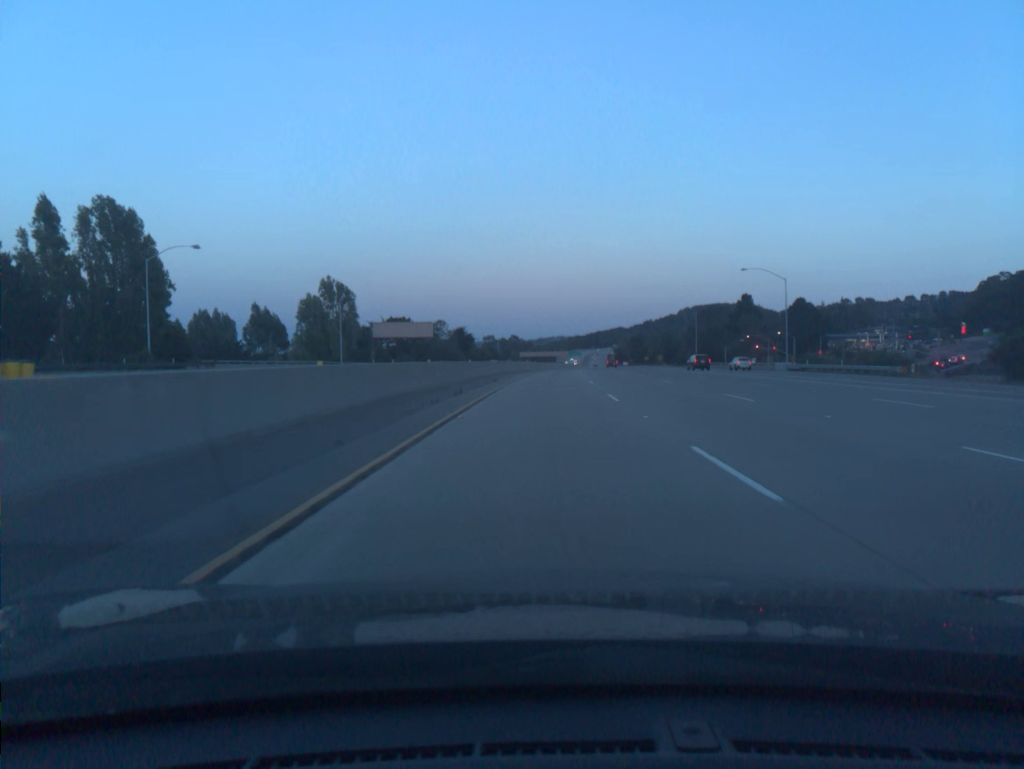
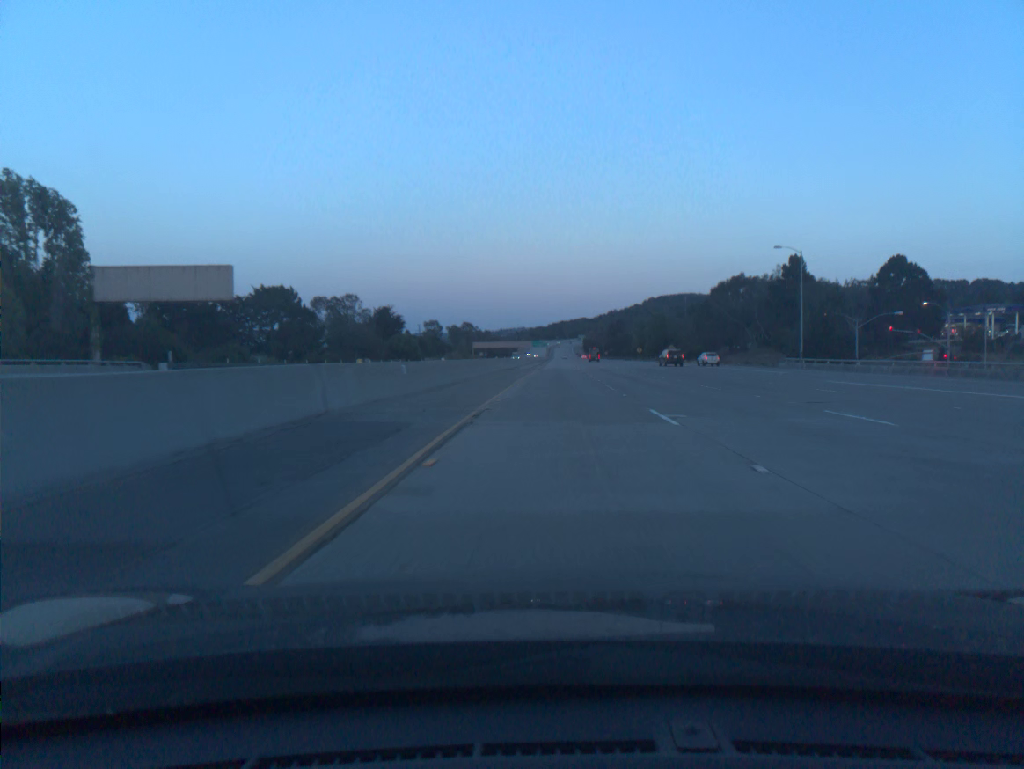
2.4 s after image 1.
(+1.7, +79.3) m; +3°
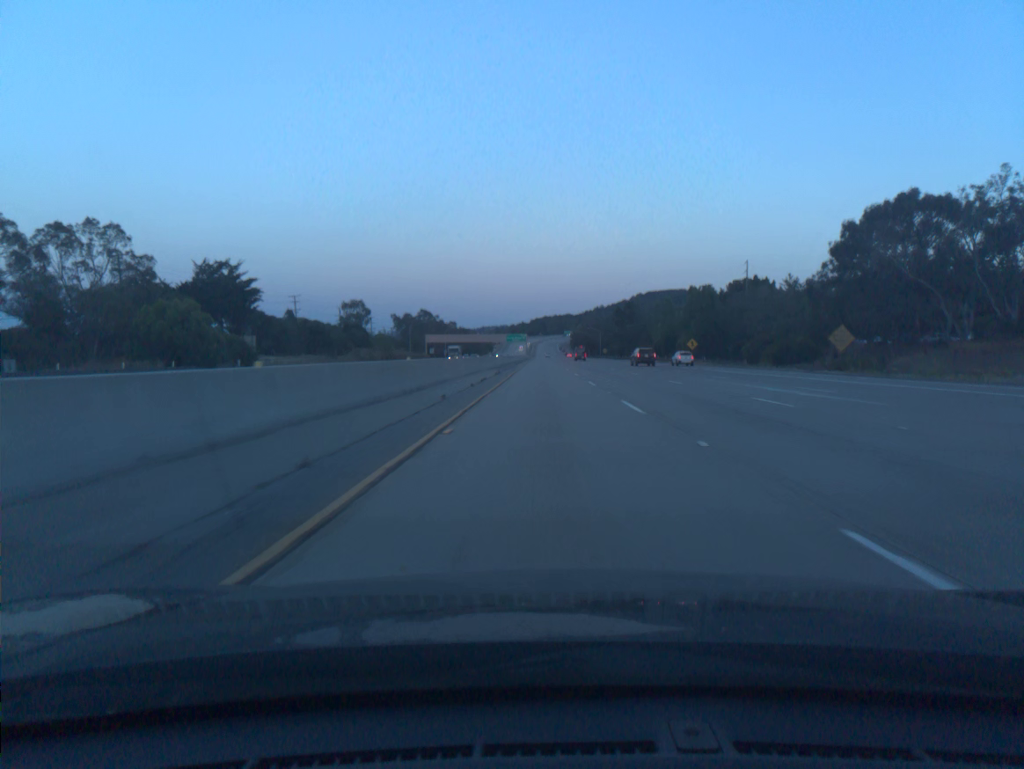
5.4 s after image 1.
(+2.2, +99.0) m; +1°
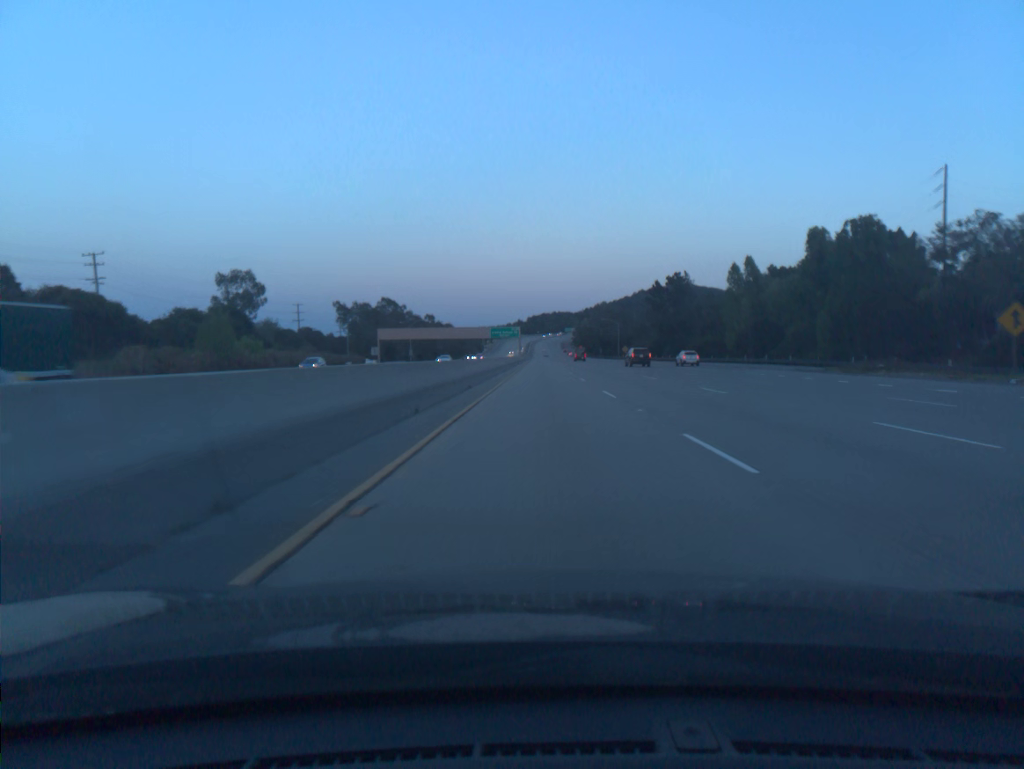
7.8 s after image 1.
(-0.1, +79.0) m; 0°
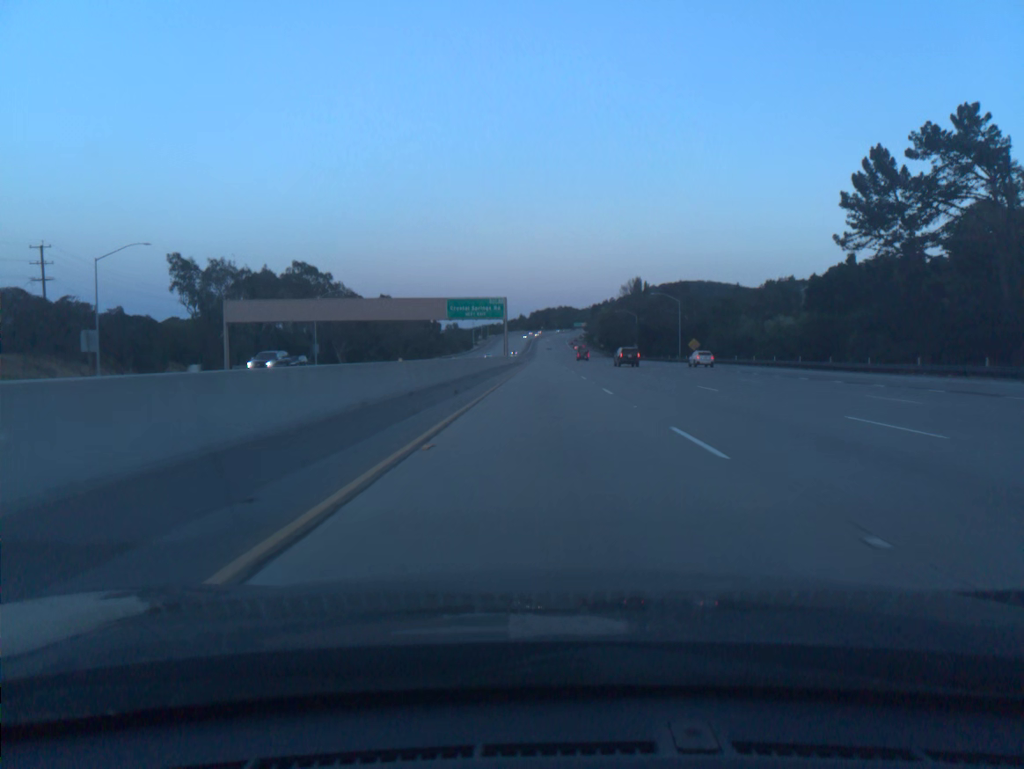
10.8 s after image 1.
(-0.2, +98.5) m; 0°
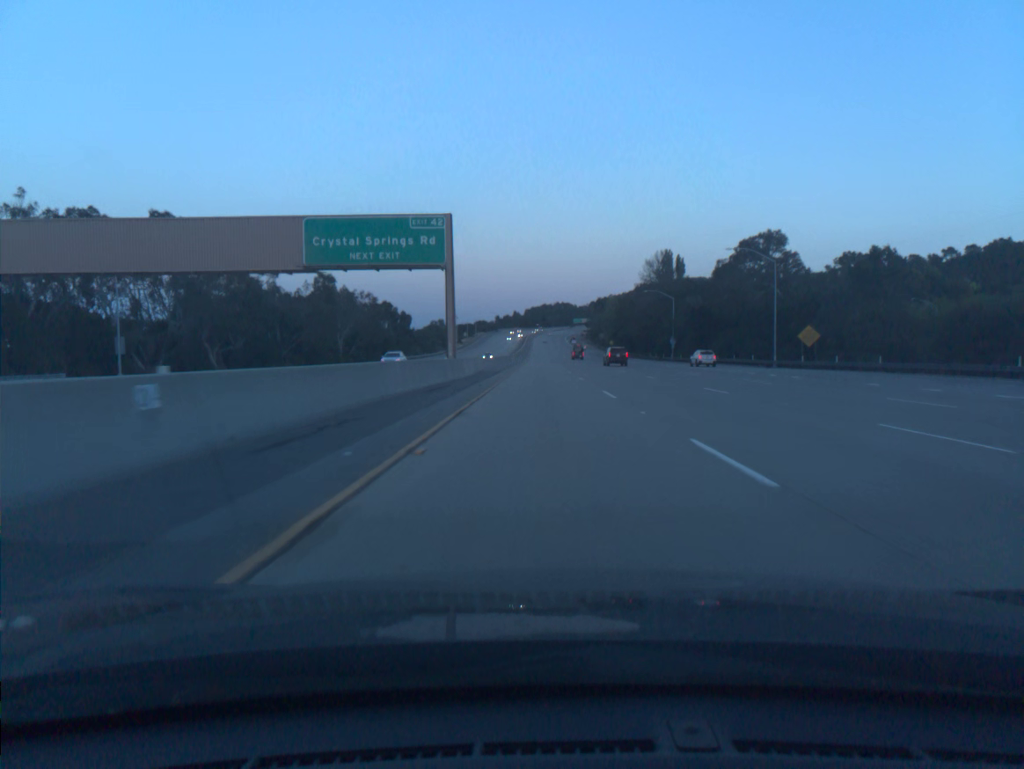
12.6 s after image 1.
(+0.2, +59.0) m; 0°
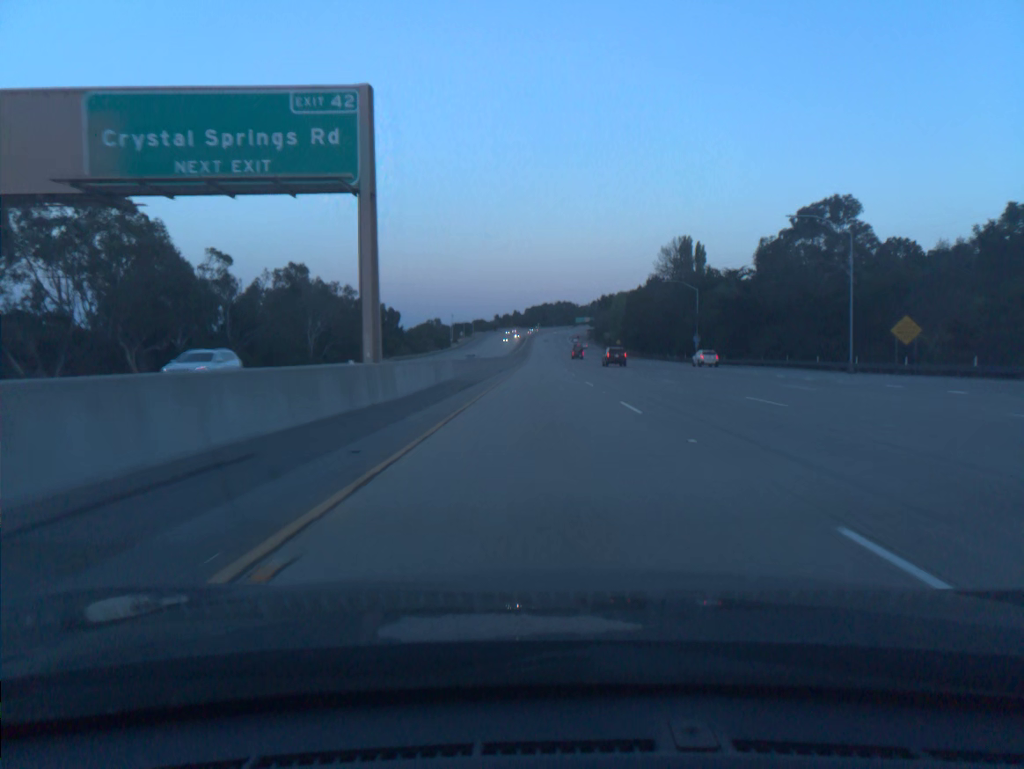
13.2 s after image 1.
(0.0, +19.7) m; 0°
